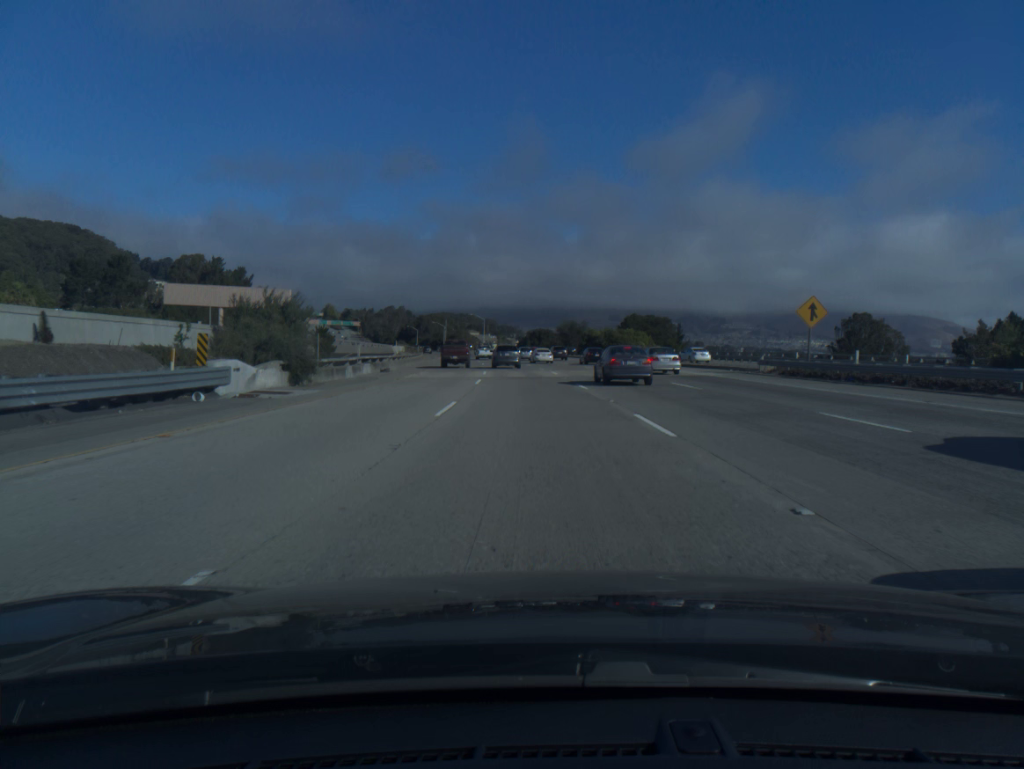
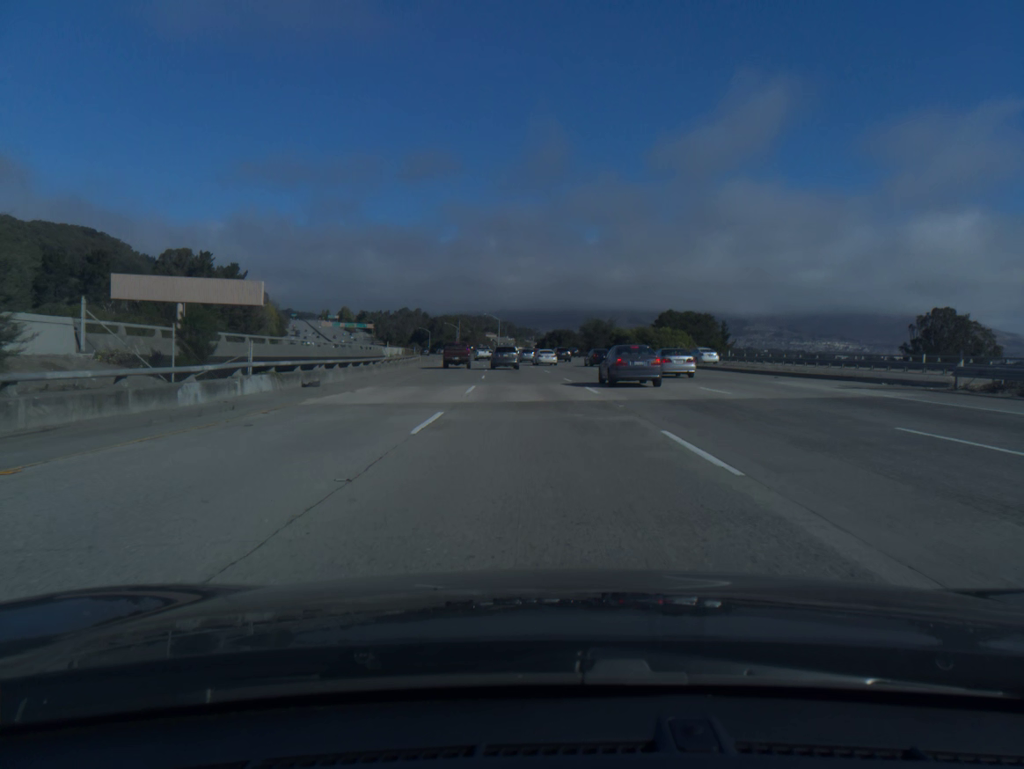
(-0.2, +17.8) m; -1°
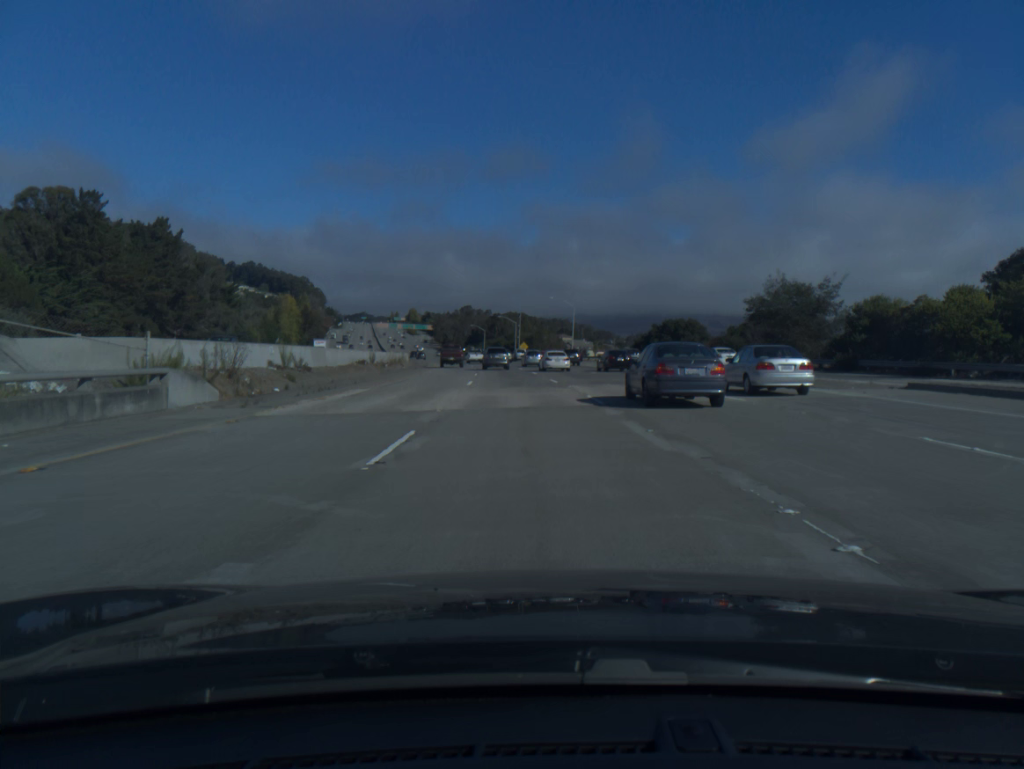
(-3.3, +70.9) m; -5°
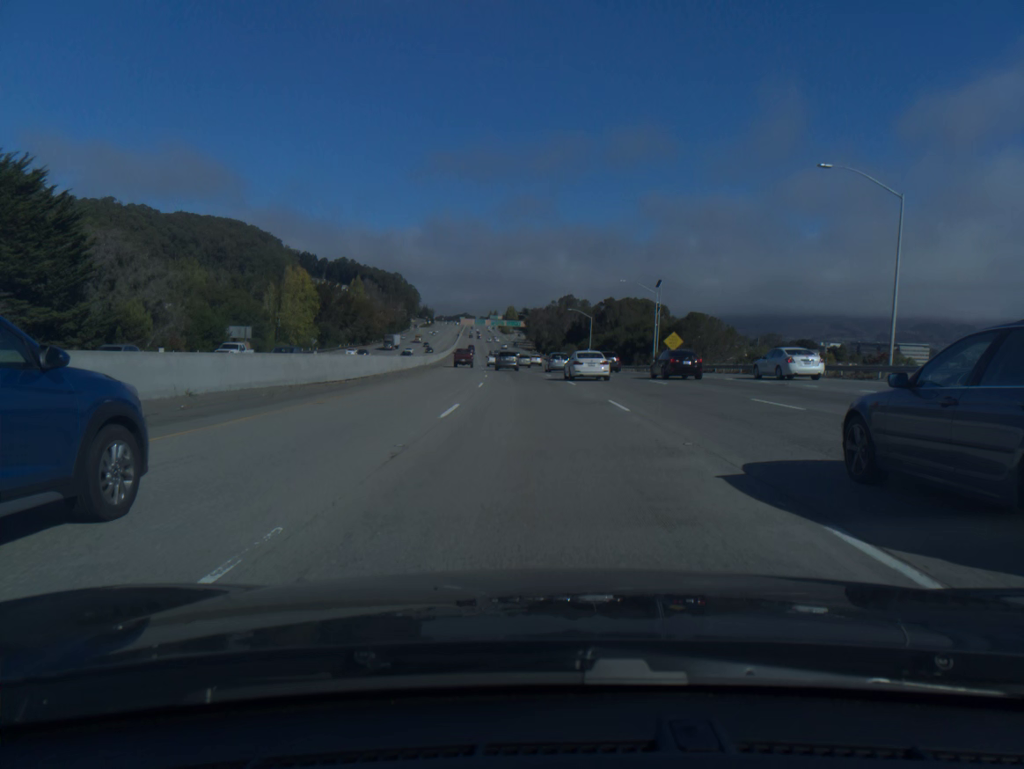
(-6.3, +89.1) m; -8°
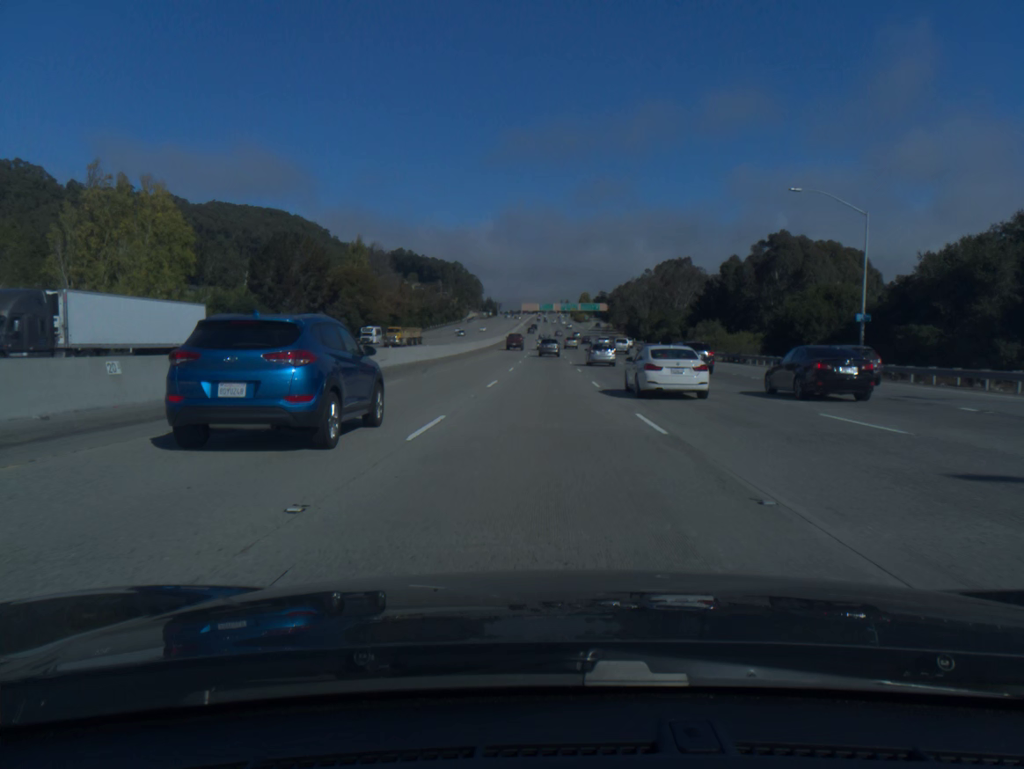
(-4.8, +91.8) m; -5°
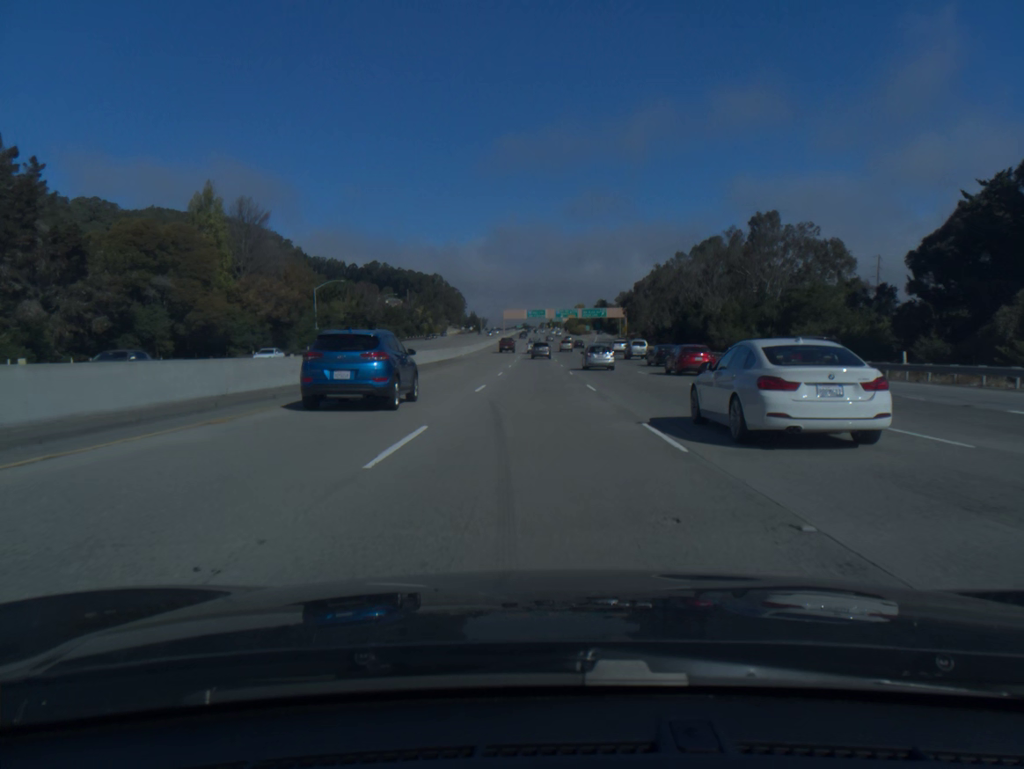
(+0.4, +74.8) m; +1°
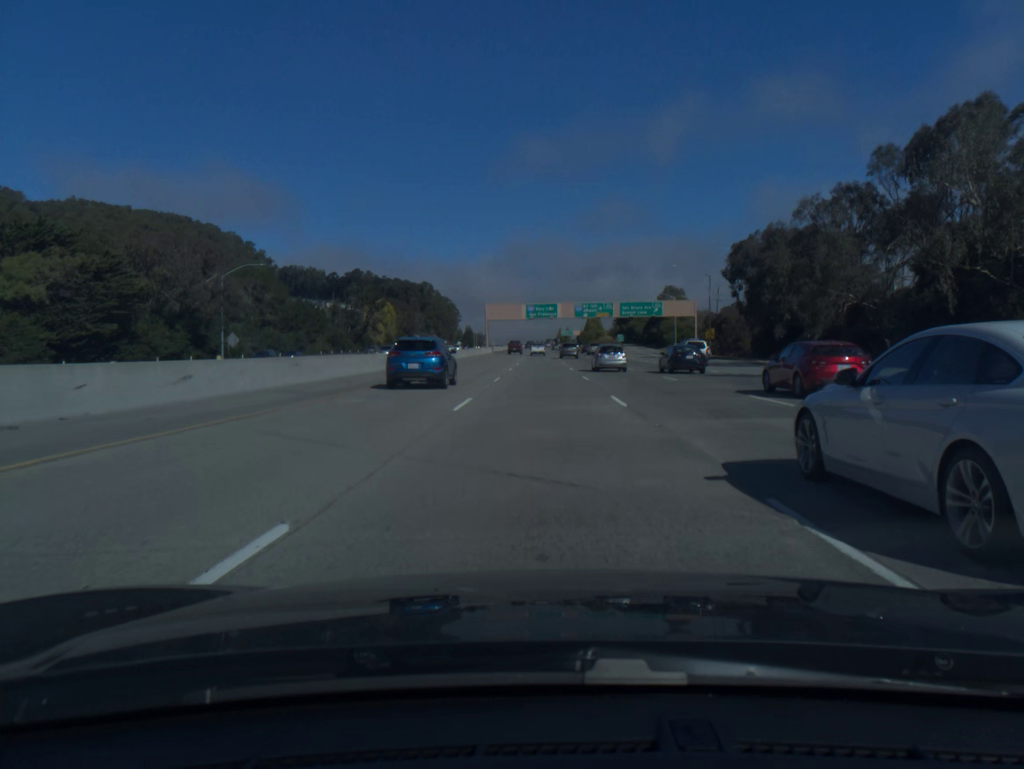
(-0.6, +94.6) m; 0°
